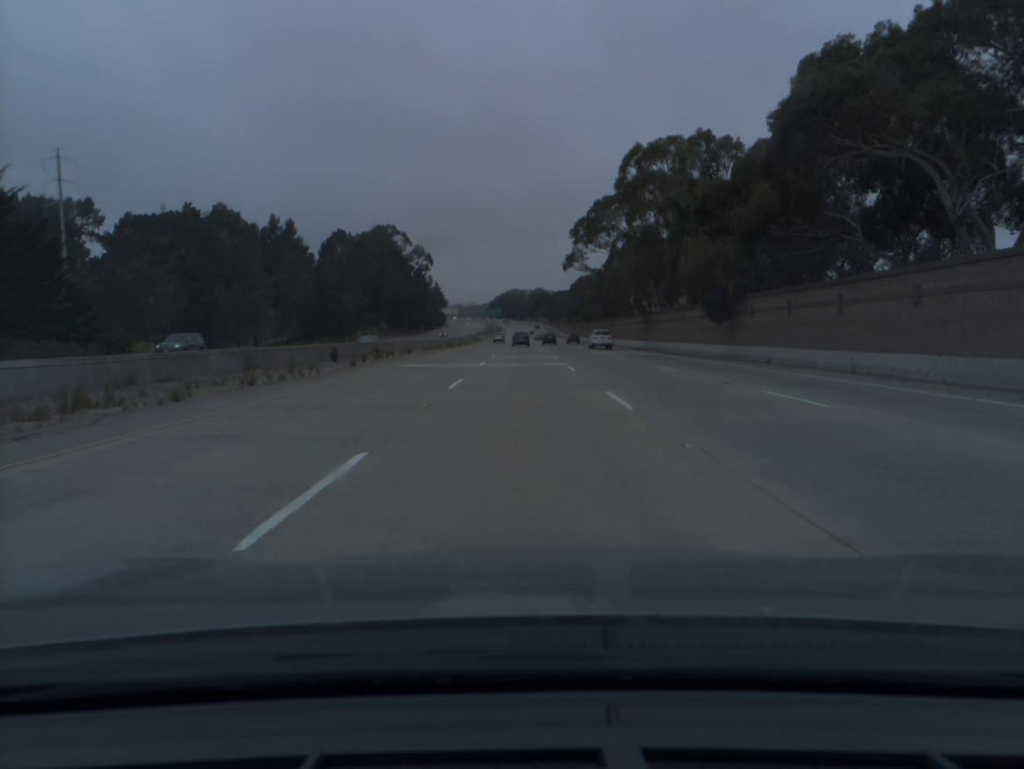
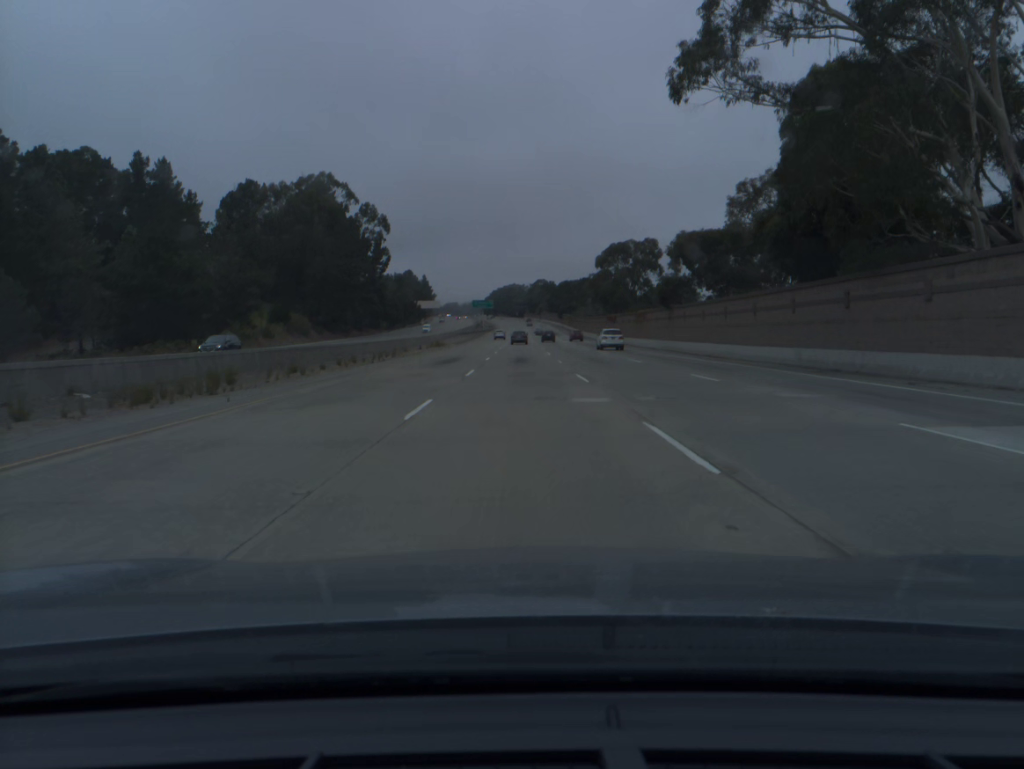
(0.0, +80.0) m; 0°
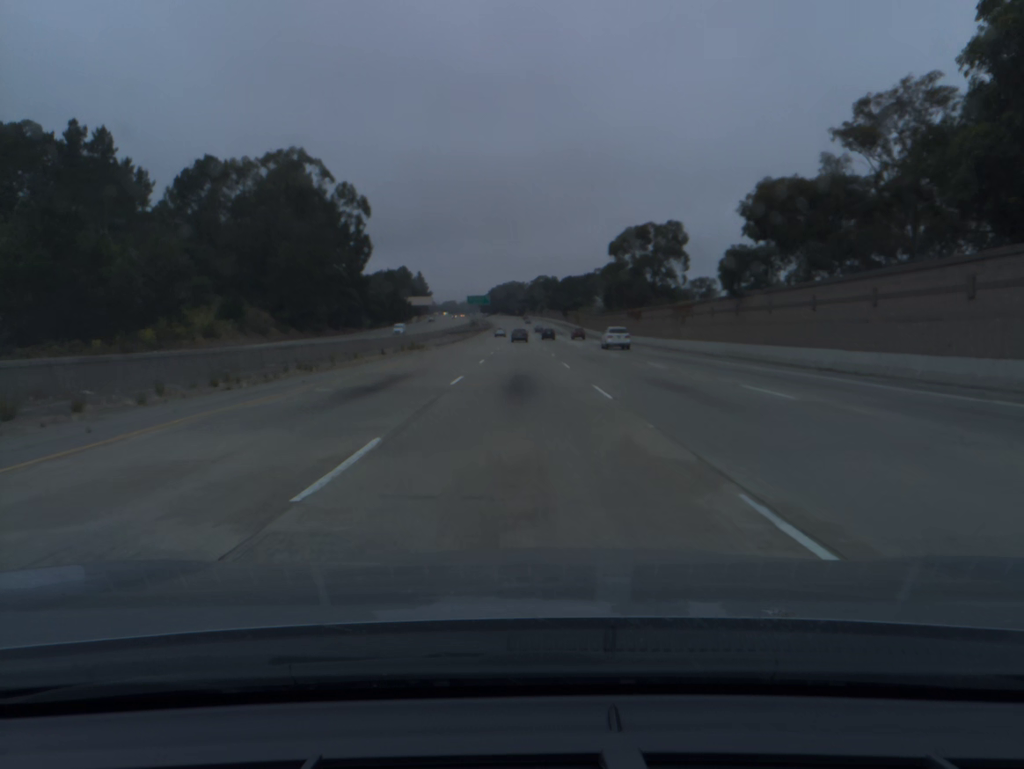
(0.0, +20.3) m; 0°
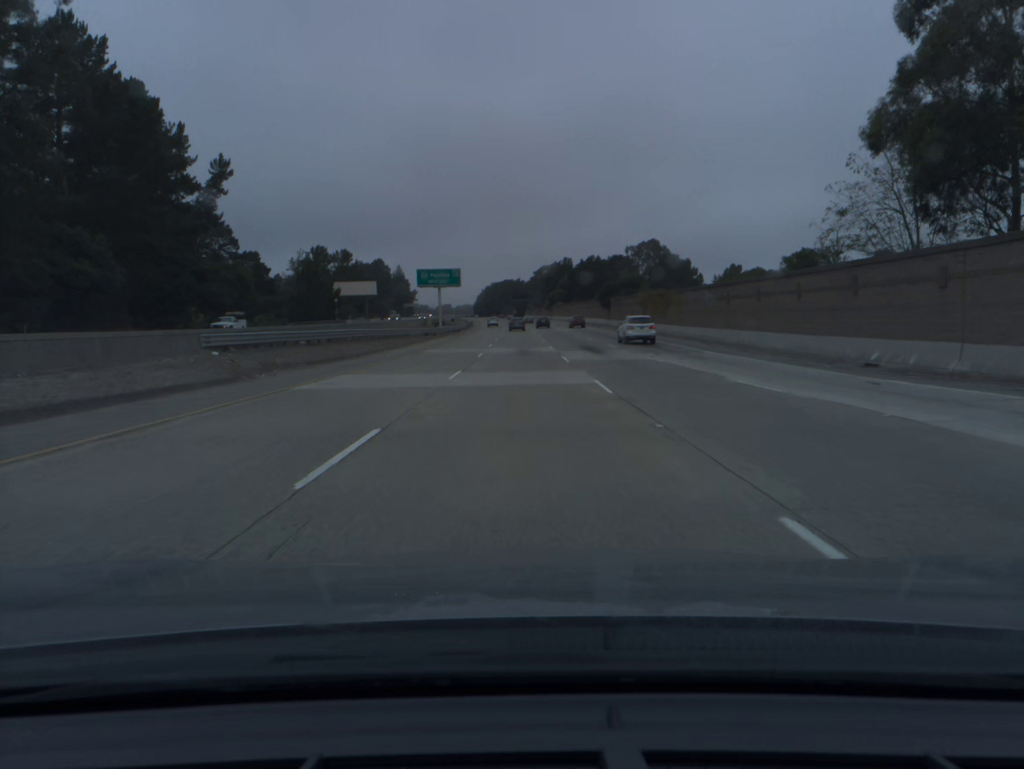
(-0.1, +102.3) m; 0°
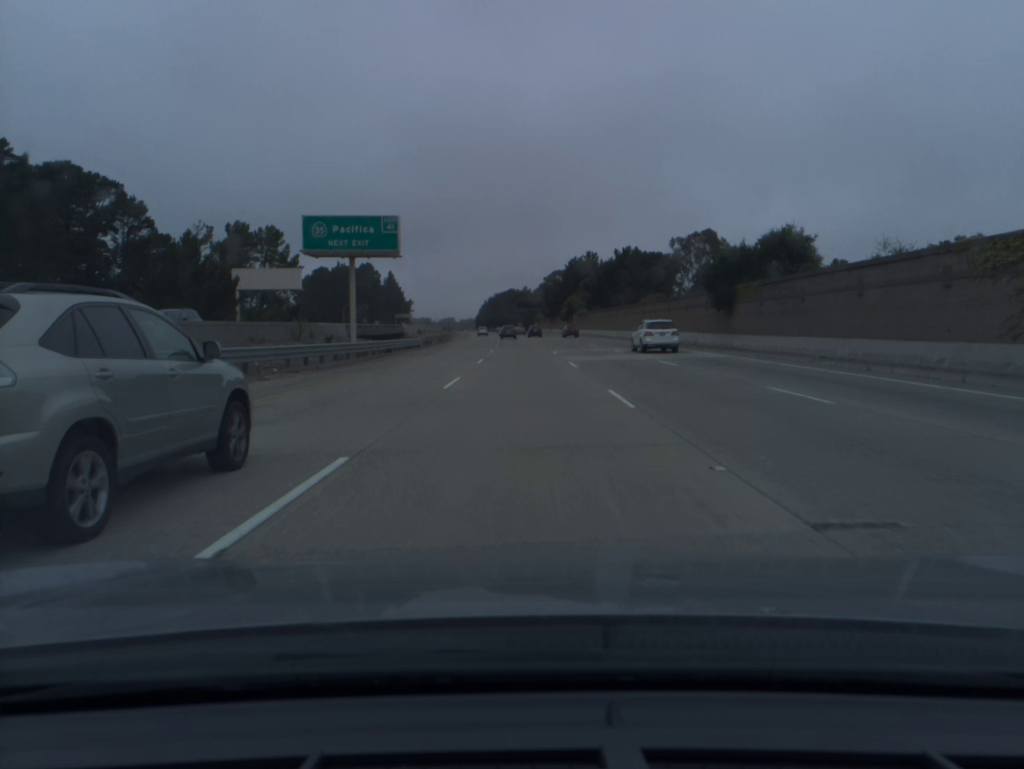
(-0.2, +60.9) m; 0°
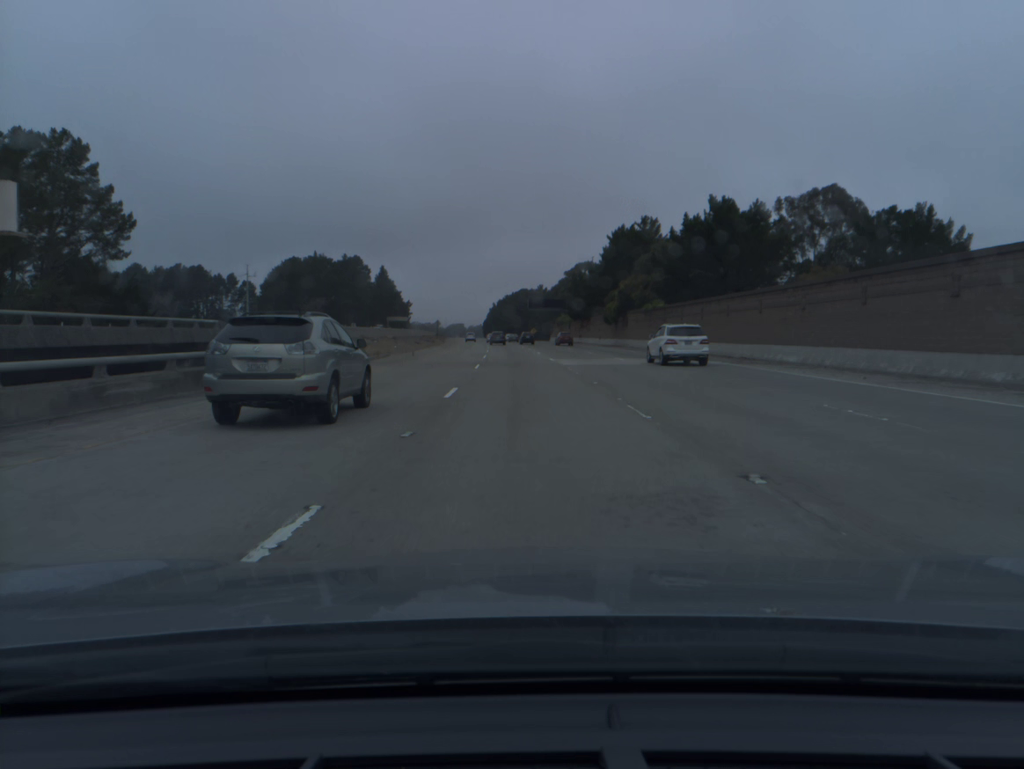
(-0.3, +60.8) m; -1°
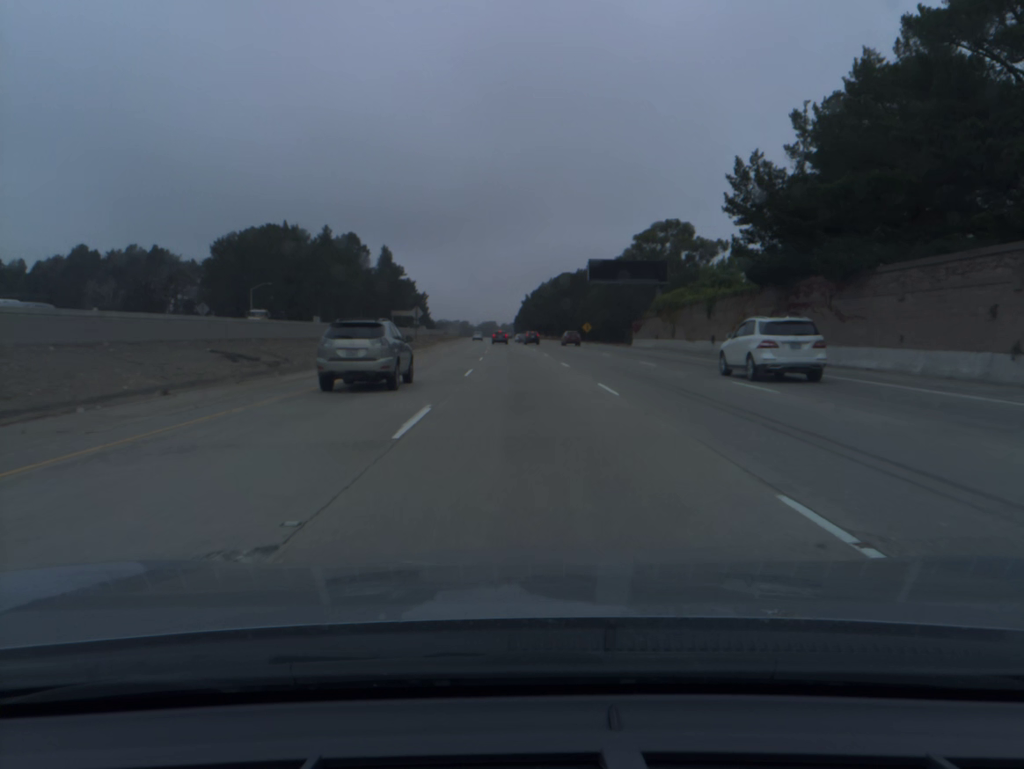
(-1.8, +81.3) m; -3°
